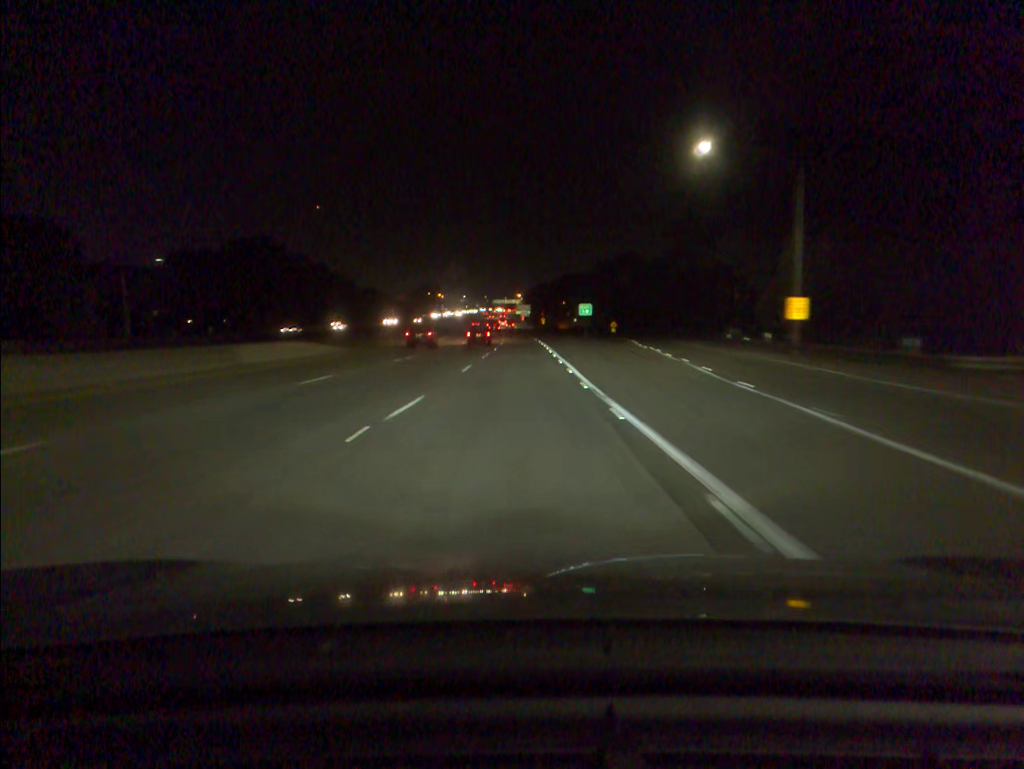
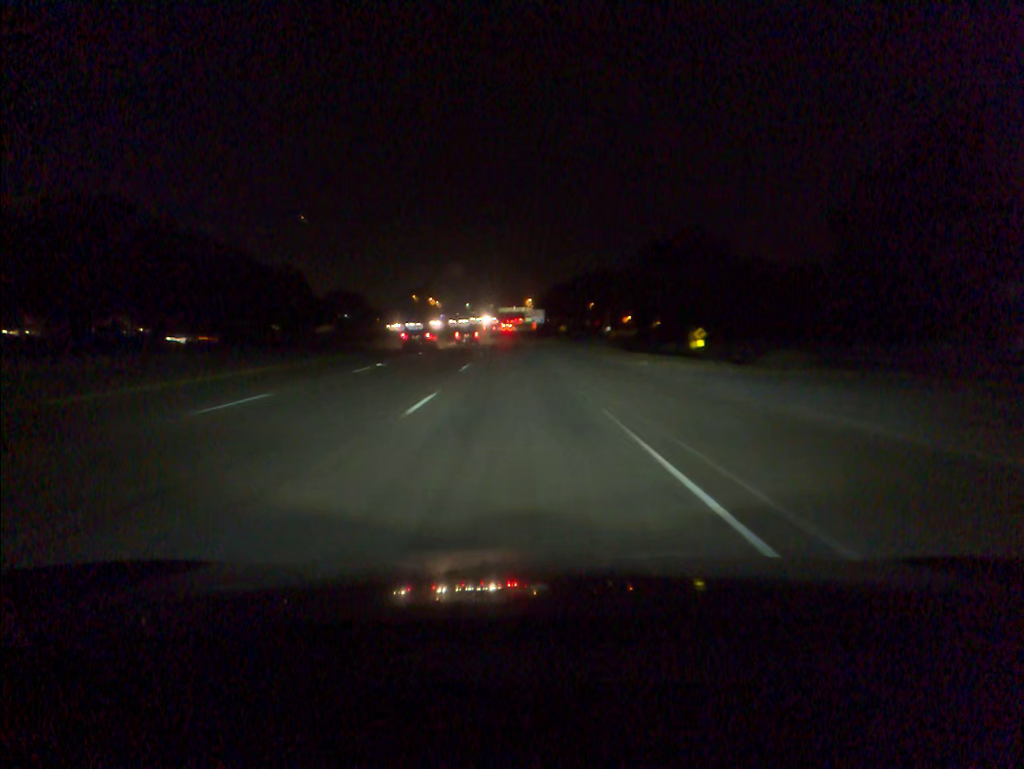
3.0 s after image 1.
(-0.2, +87.6) m; -1°
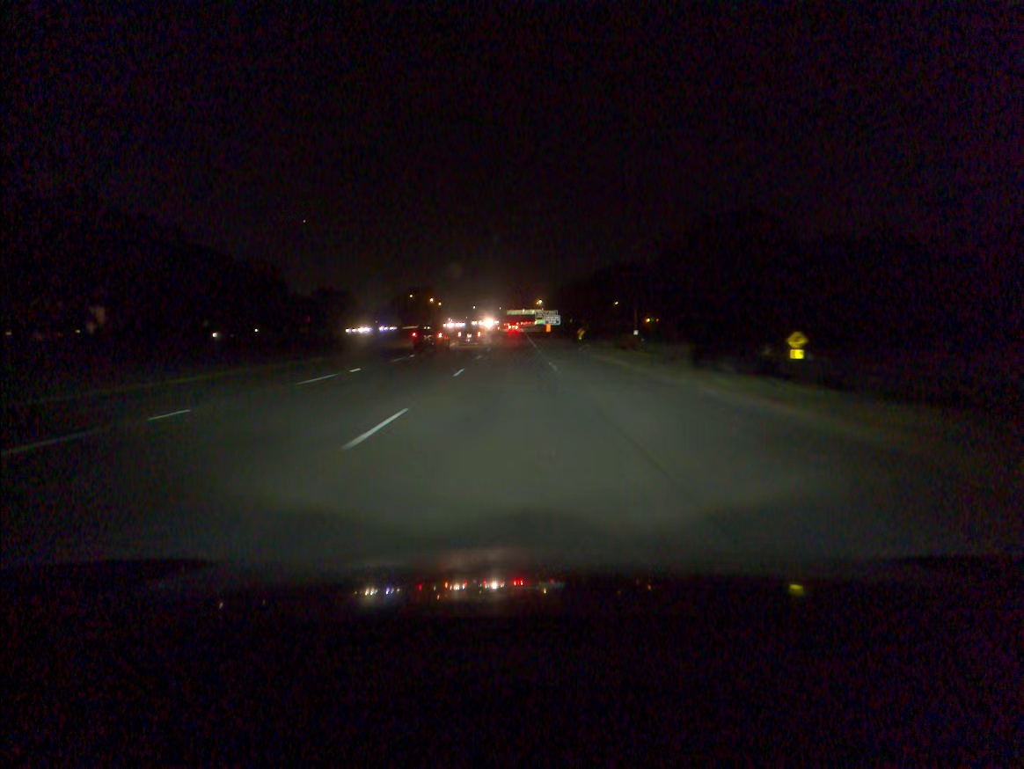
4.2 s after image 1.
(-0.3, +36.0) m; -1°
